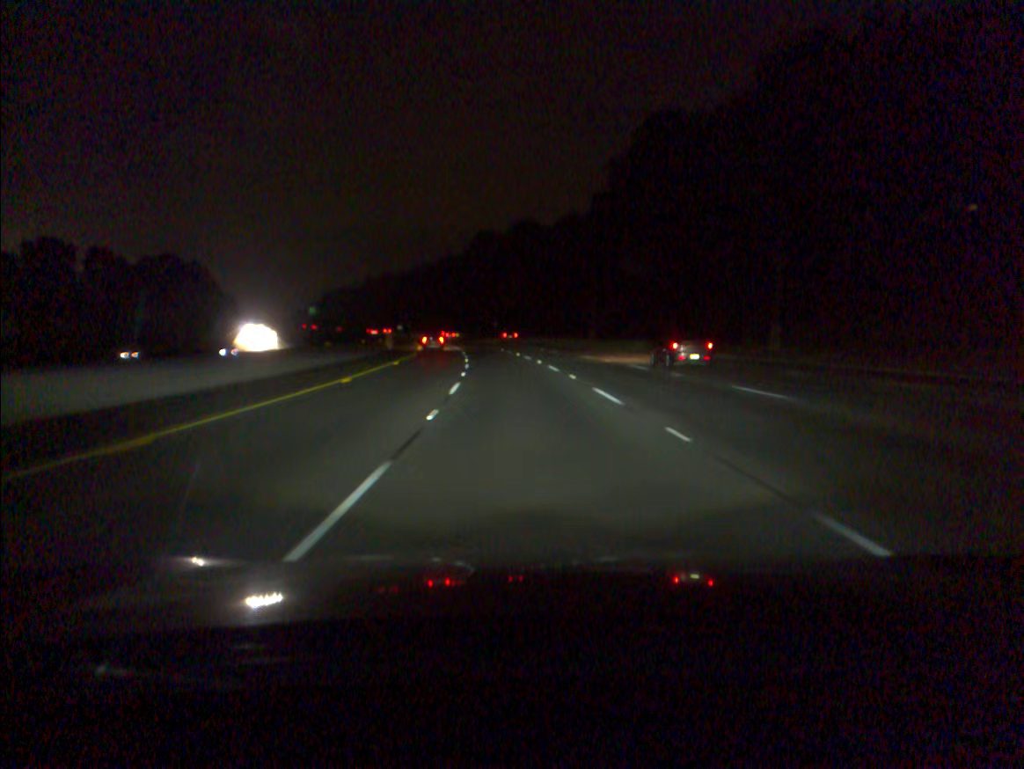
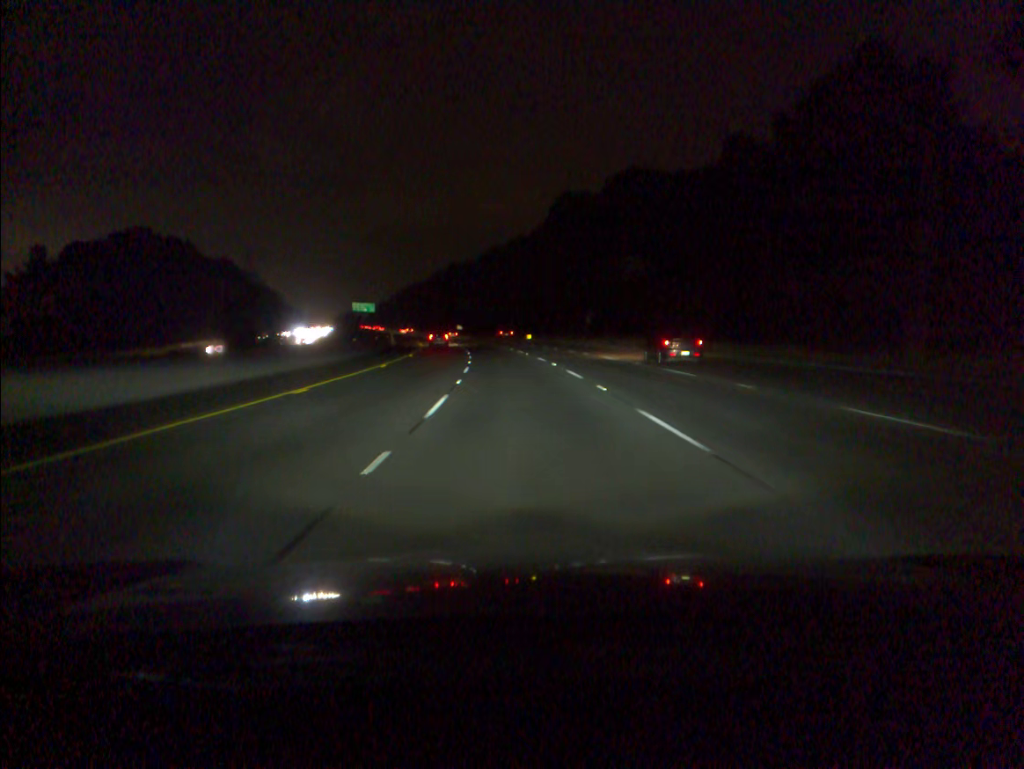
(-3.3, +64.5) m; -6°
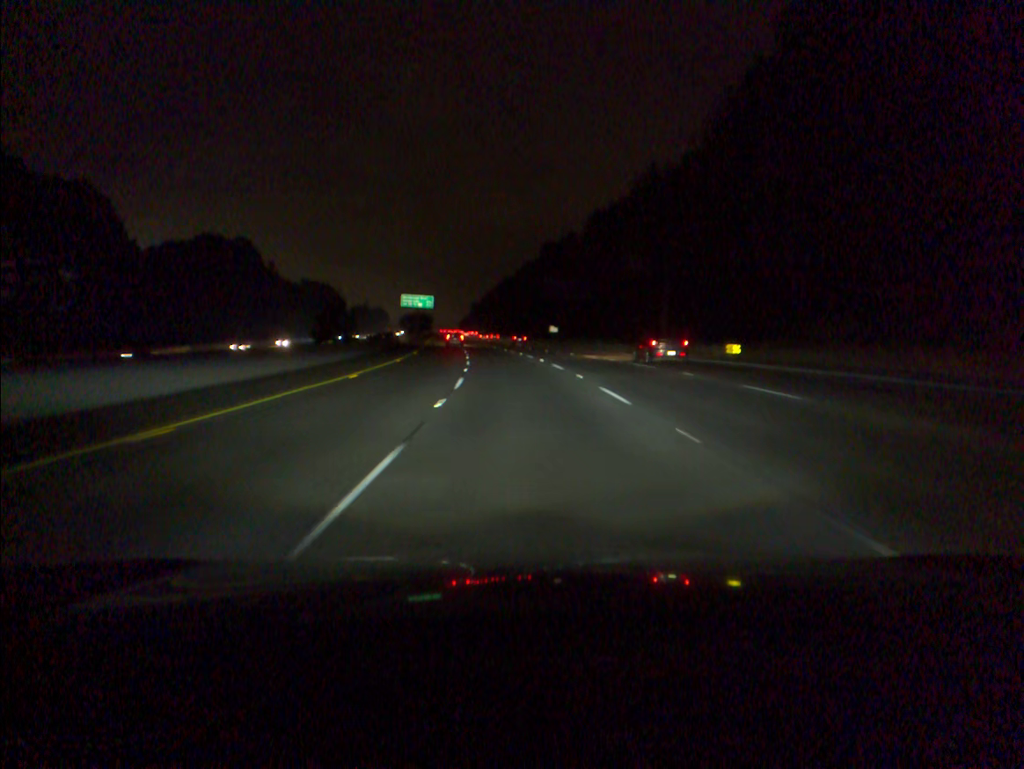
(-5.0, +80.9) m; -7°
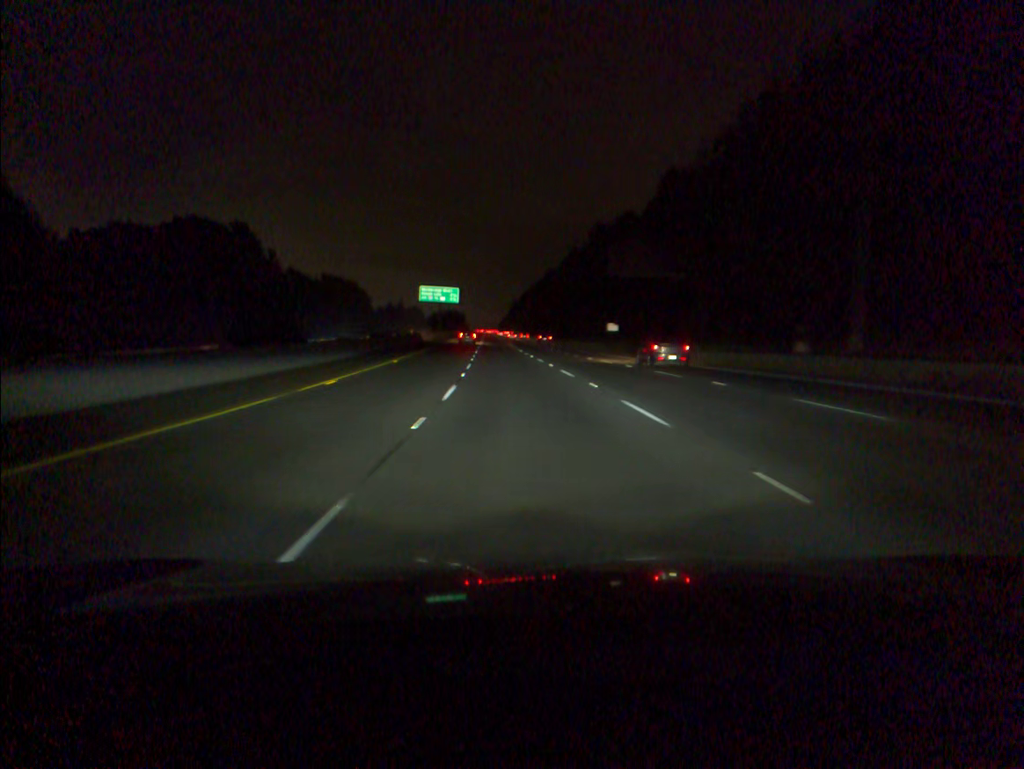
(-0.8, +32.4) m; -3°
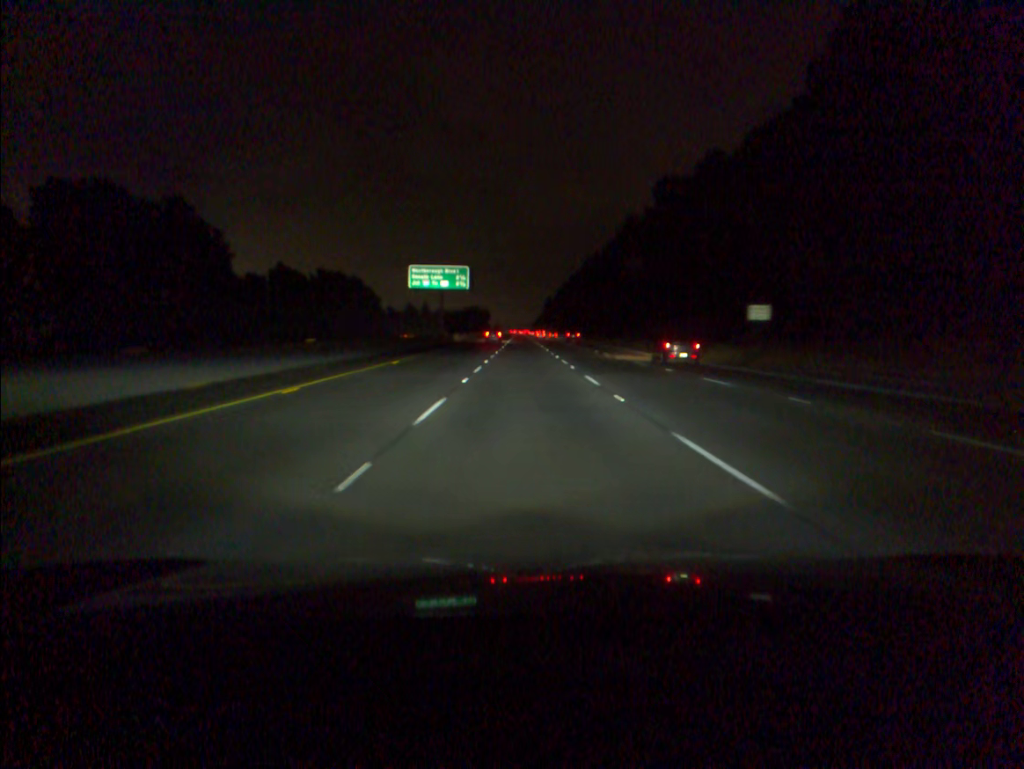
(-1.3, +48.8) m; -2°
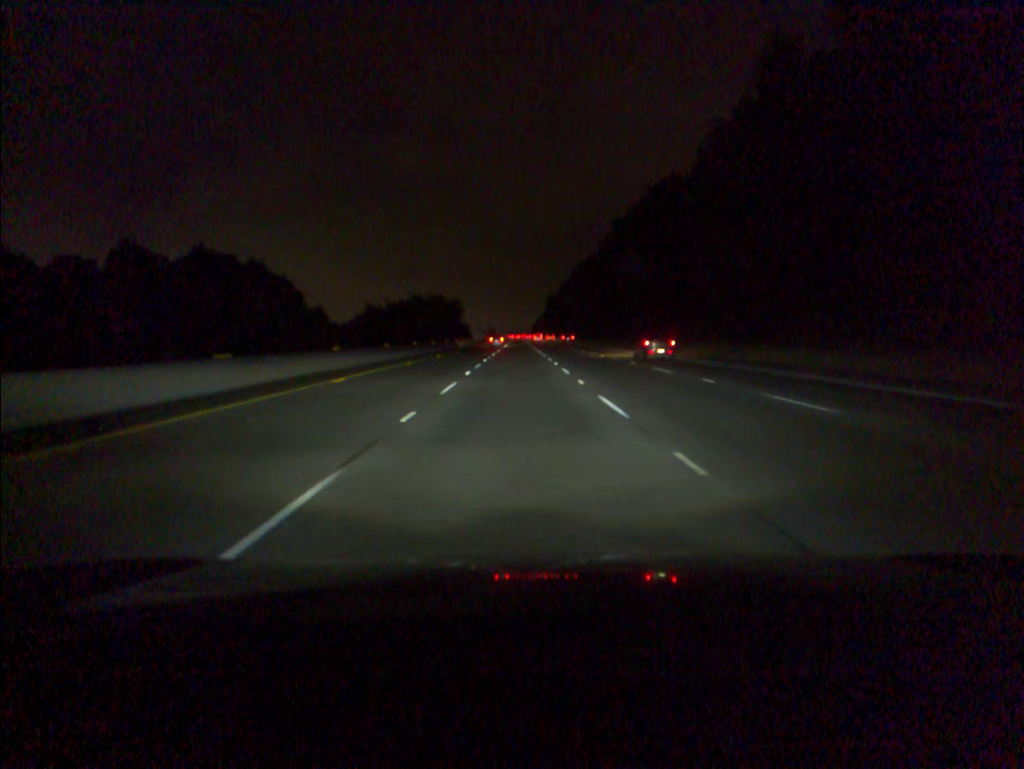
(+0.1, +81.2) m; 0°
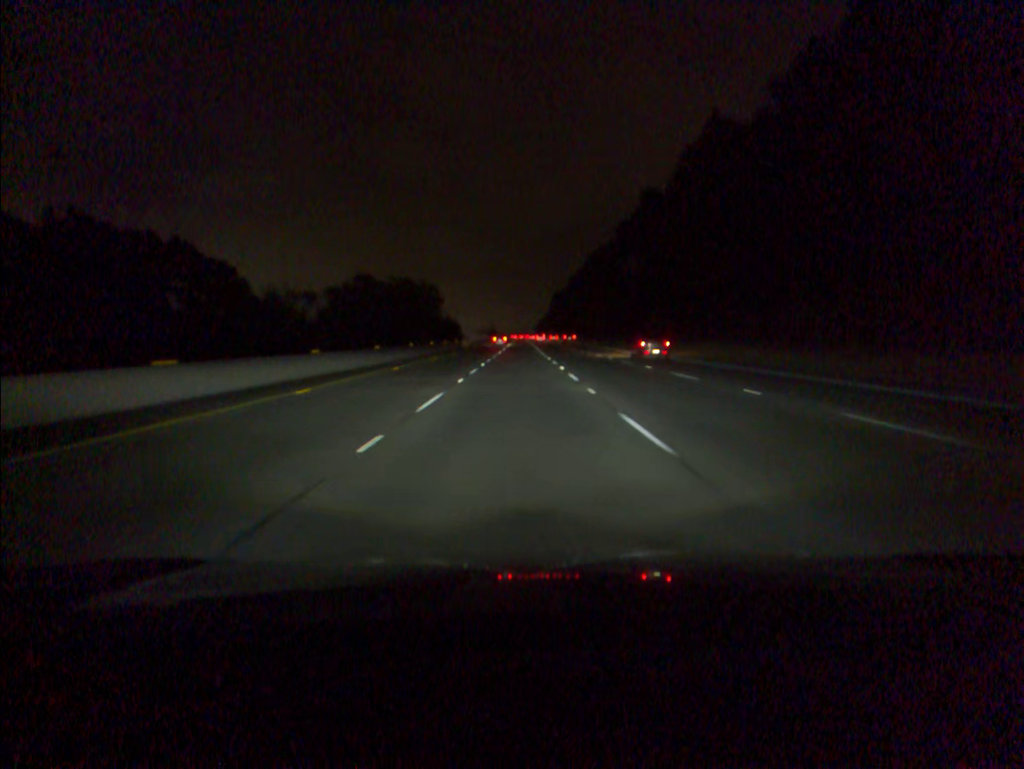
(-0.1, +33.1) m; 0°
